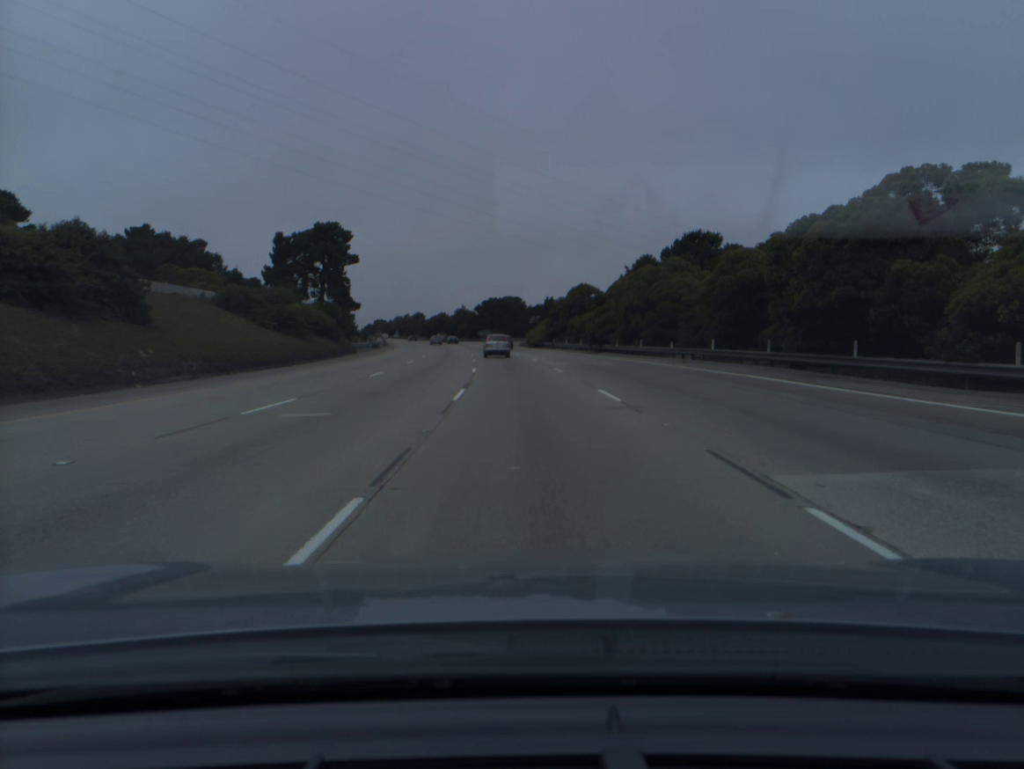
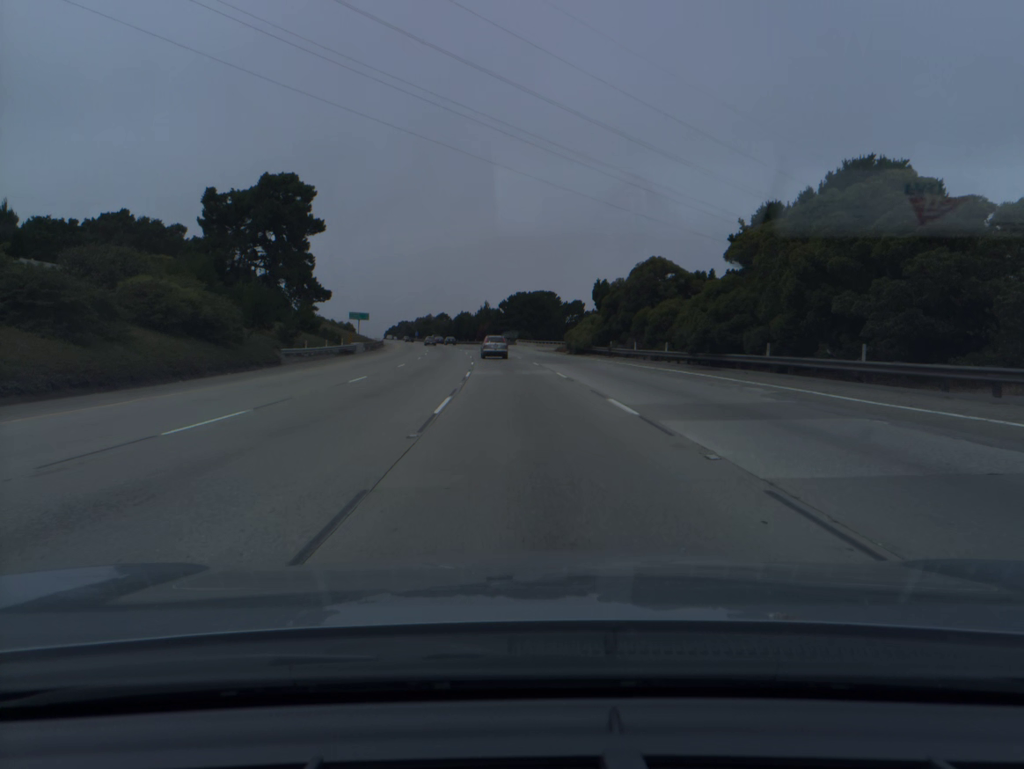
(-0.6, +32.2) m; -2°
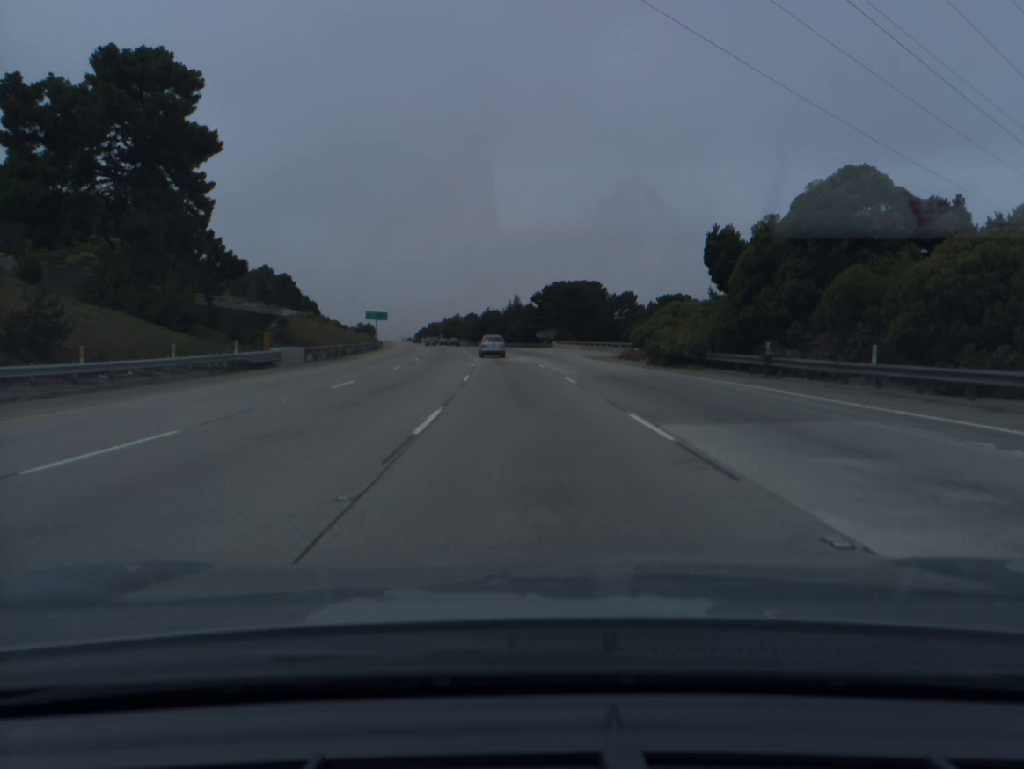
(-0.7, +32.5) m; -2°
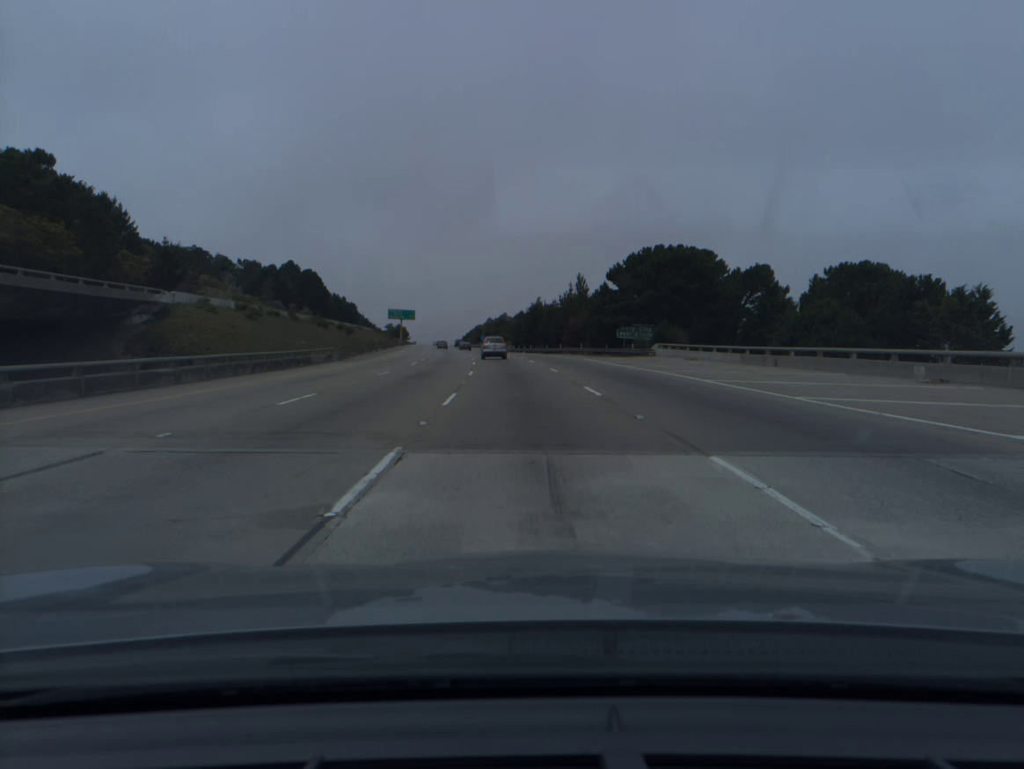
(-1.6, +49.3) m; -4°
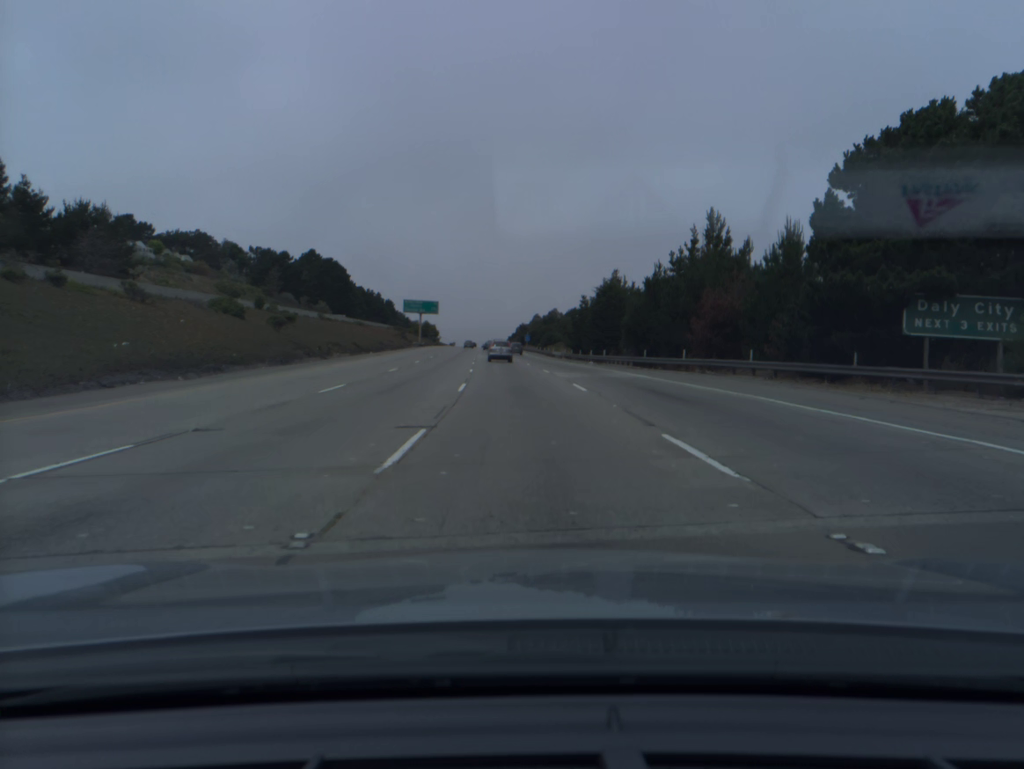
(-1.5, +49.6) m; -4°
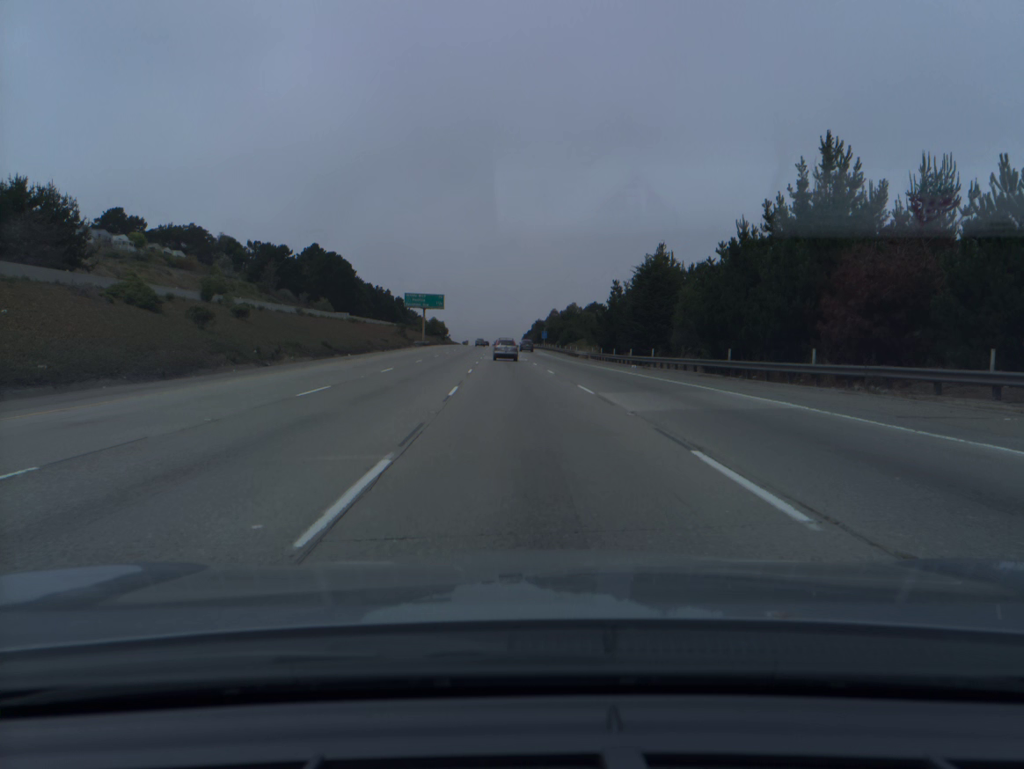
(-0.1, +16.6) m; -1°
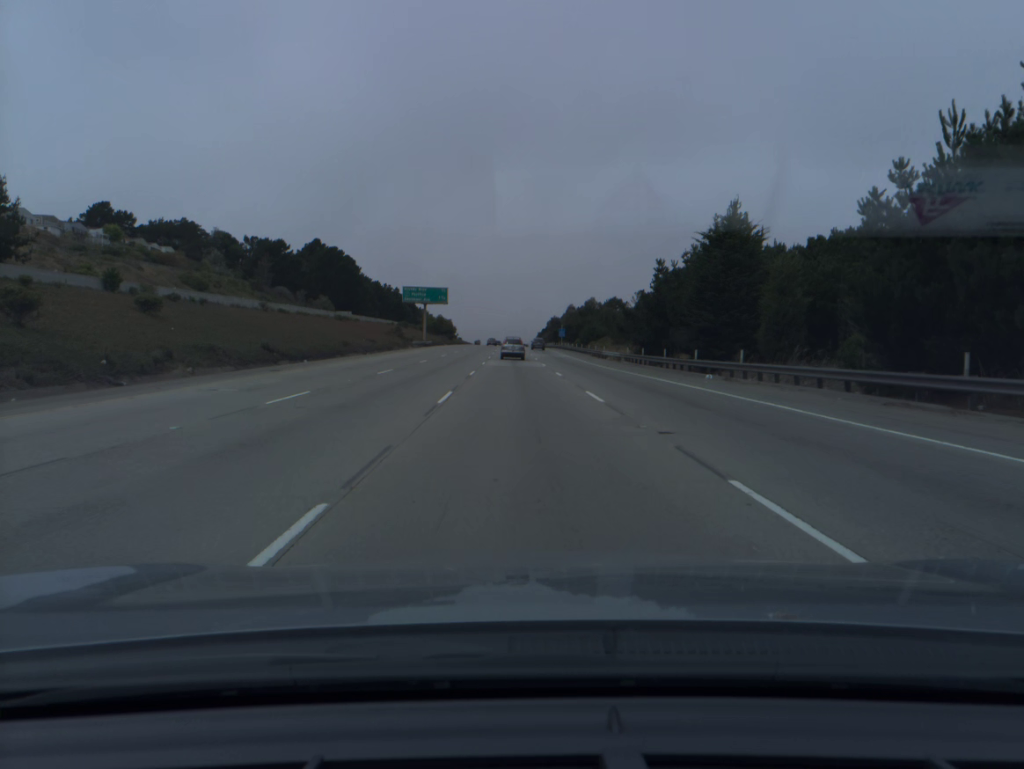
(-0.2, +16.7) m; -1°
